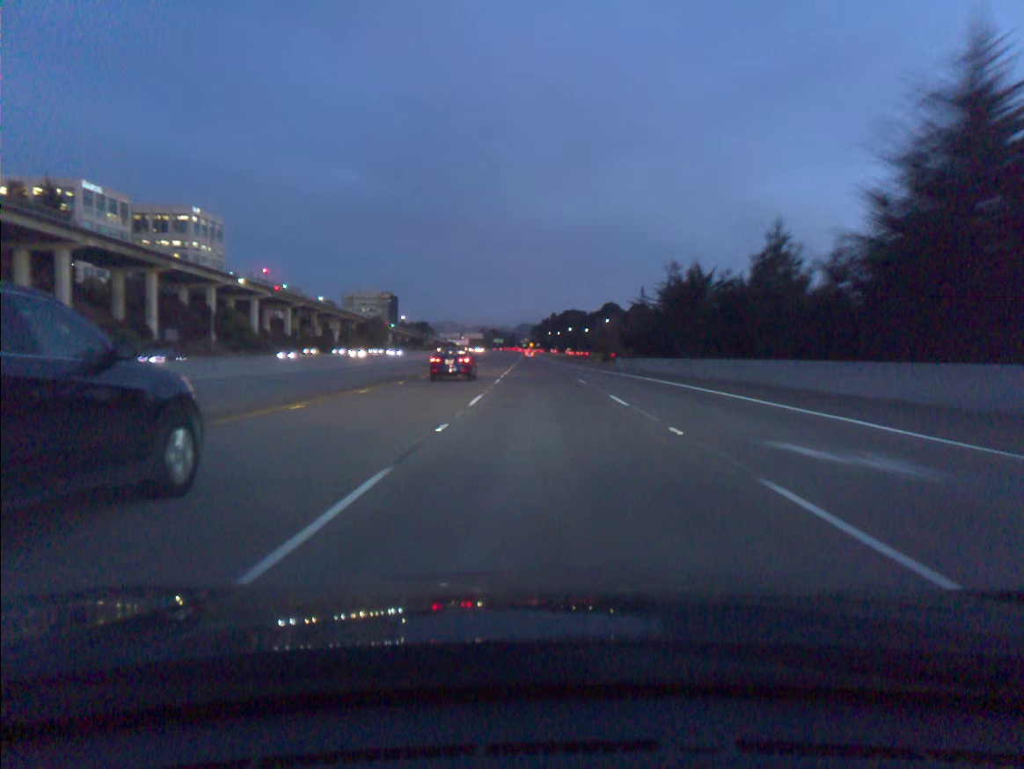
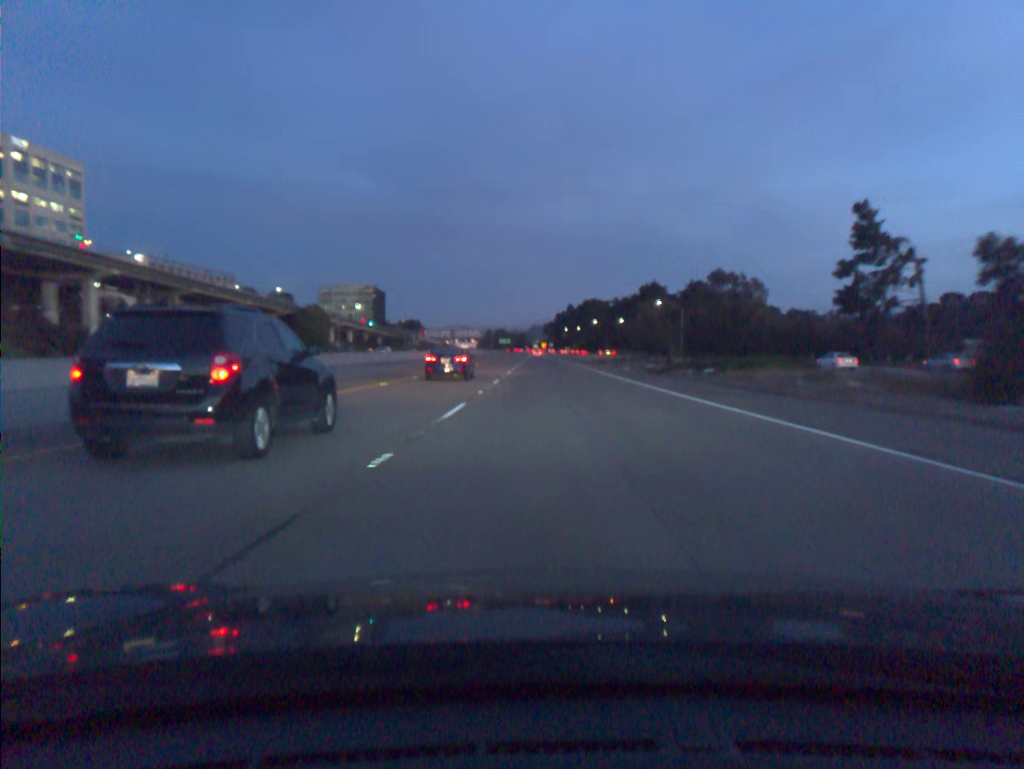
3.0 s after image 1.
(-1.2, +91.3) m; -1°
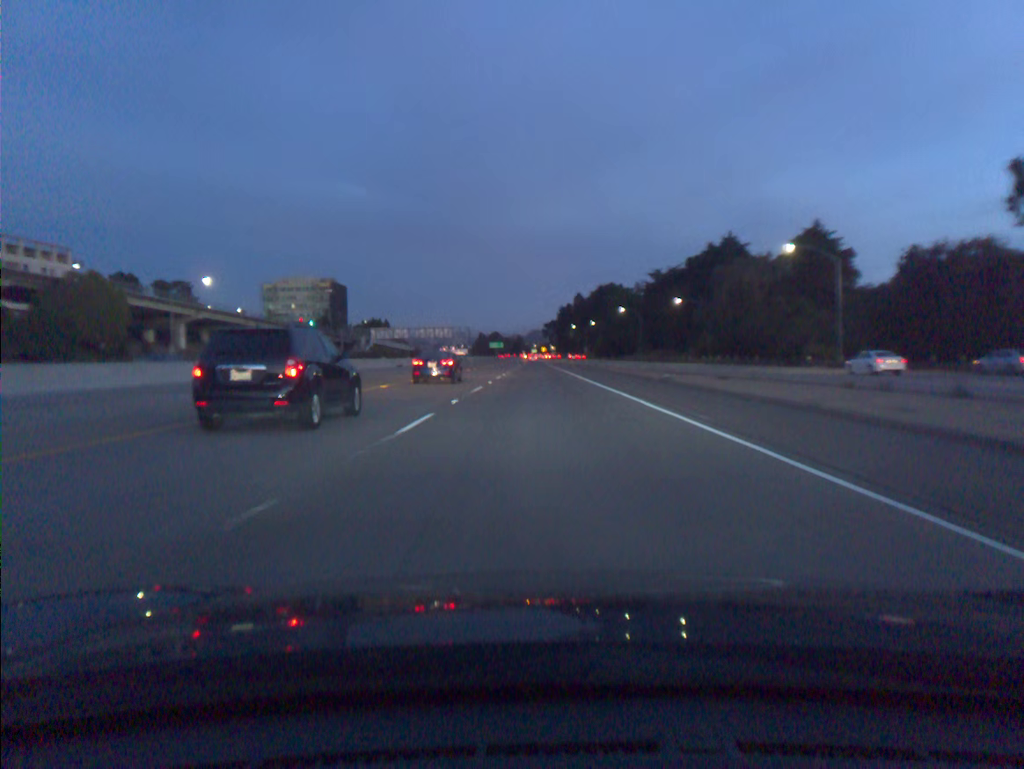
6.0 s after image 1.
(+0.1, +91.2) m; 0°
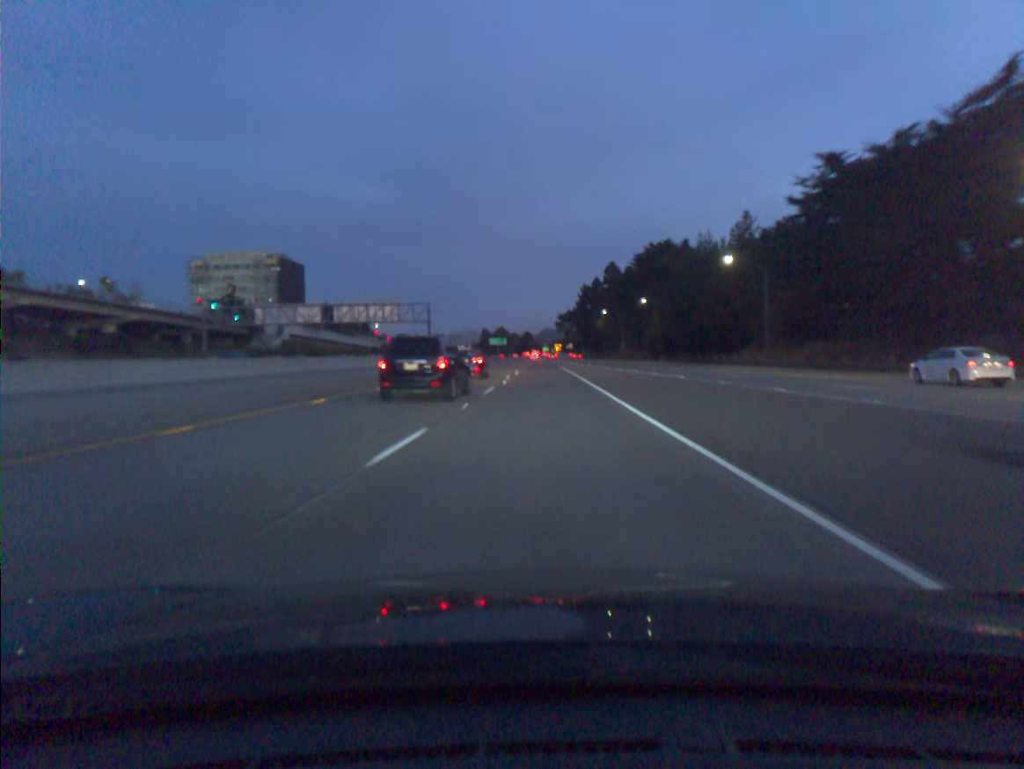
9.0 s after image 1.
(-0.8, +91.1) m; -1°
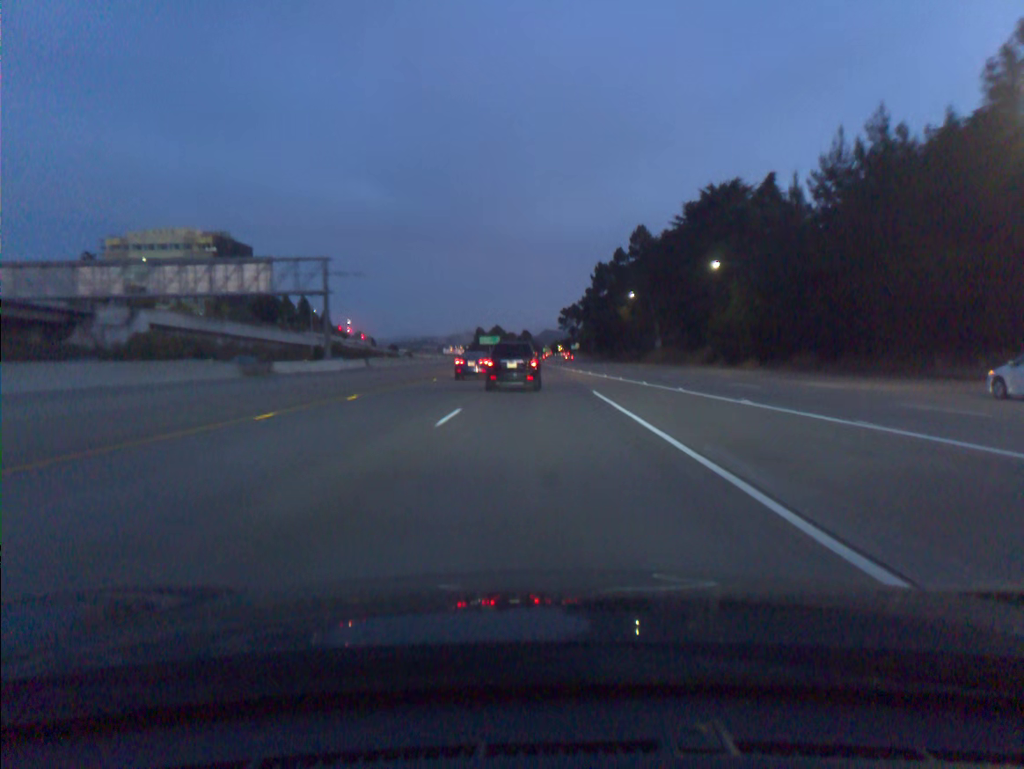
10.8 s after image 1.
(0.0, +54.8) m; 0°
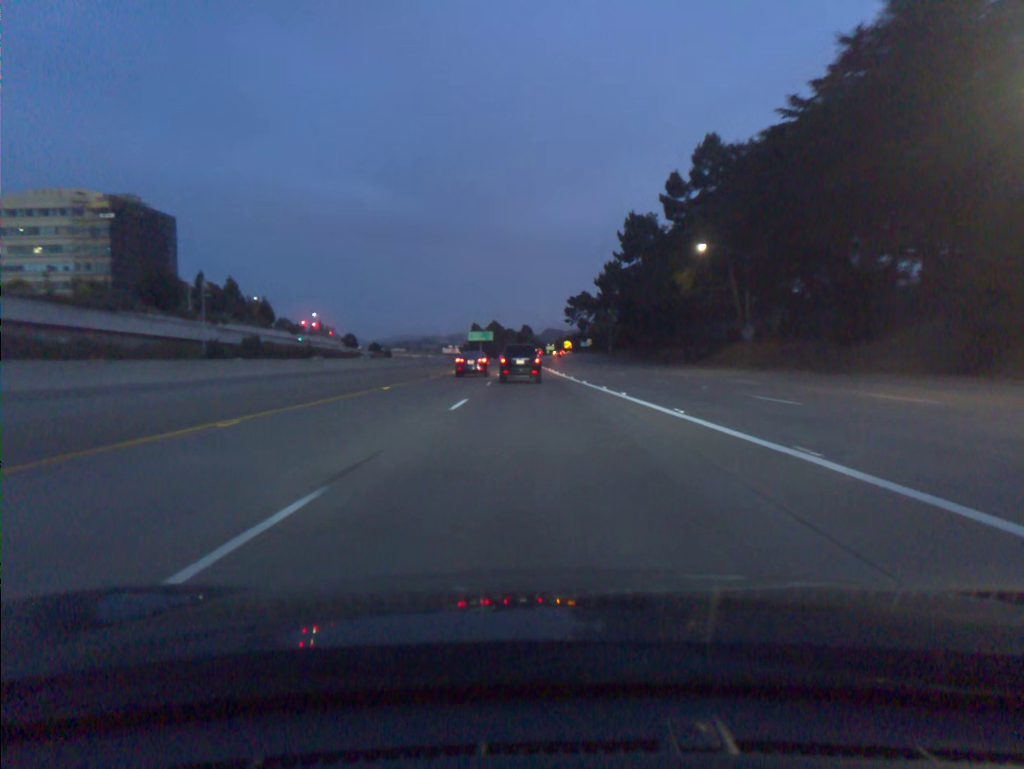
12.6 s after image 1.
(0.0, +55.1) m; 0°
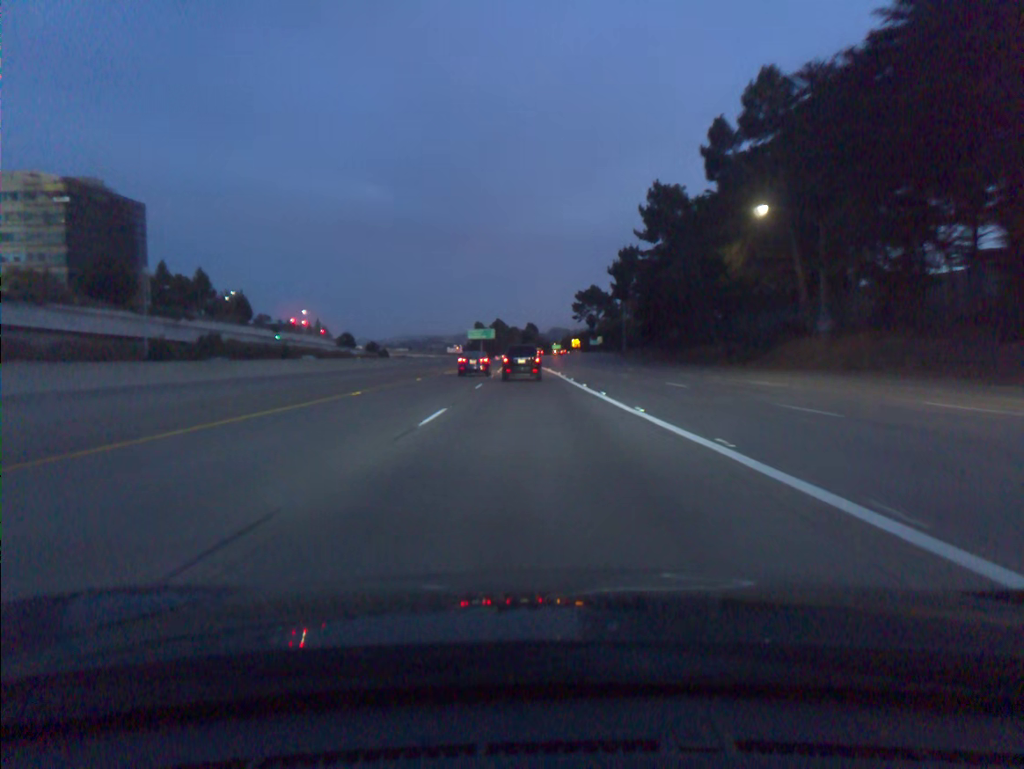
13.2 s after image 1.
(0.0, +18.4) m; 0°
